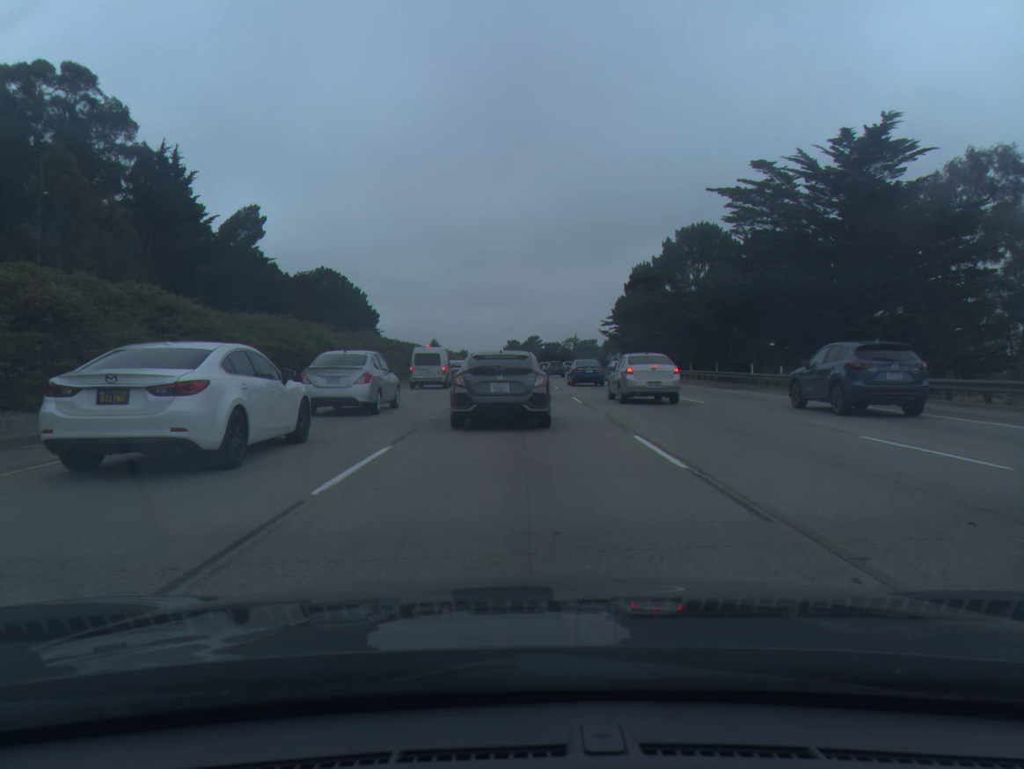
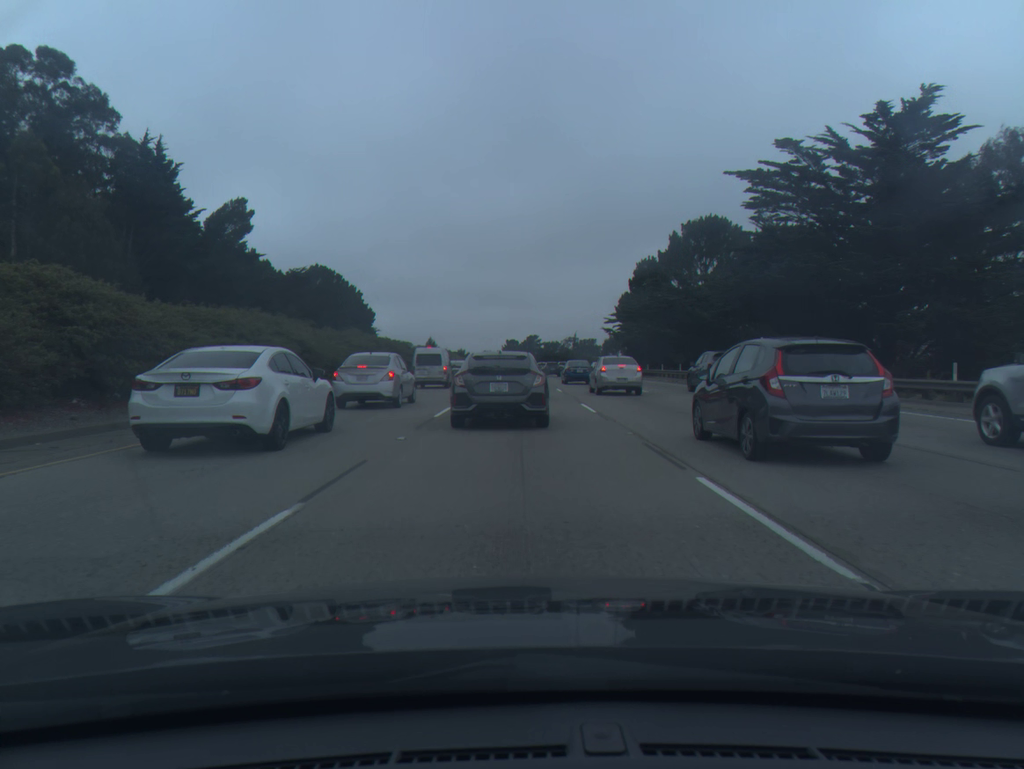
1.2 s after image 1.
(0.0, +4.5) m; 0°
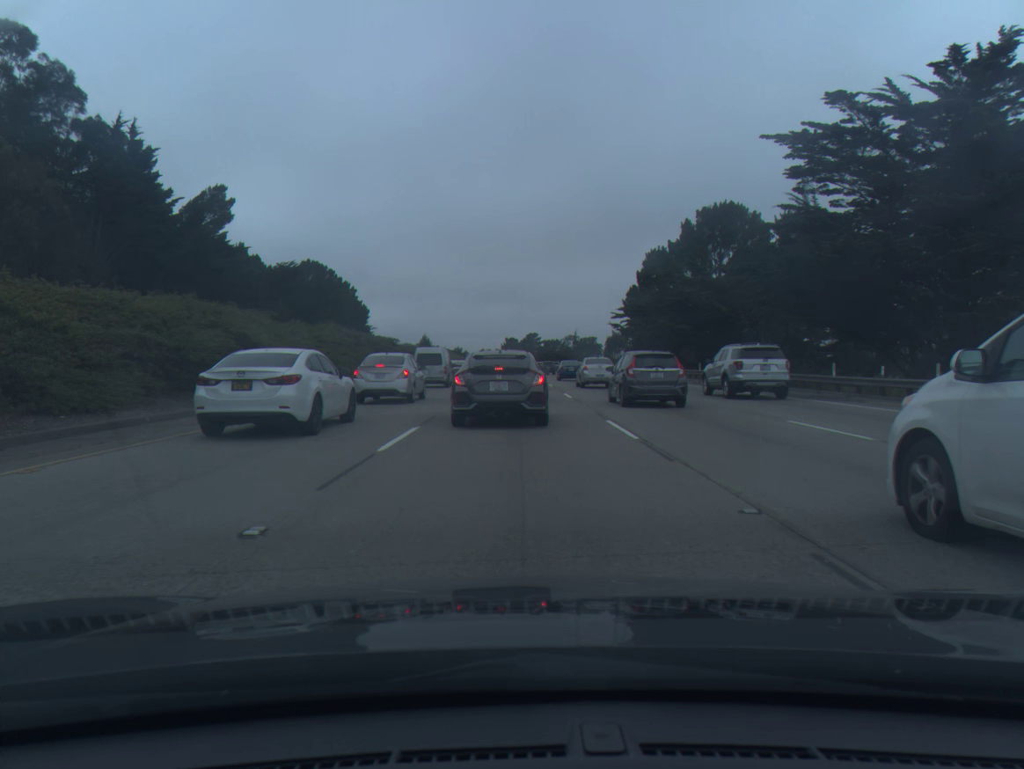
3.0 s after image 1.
(0.0, +6.8) m; 0°
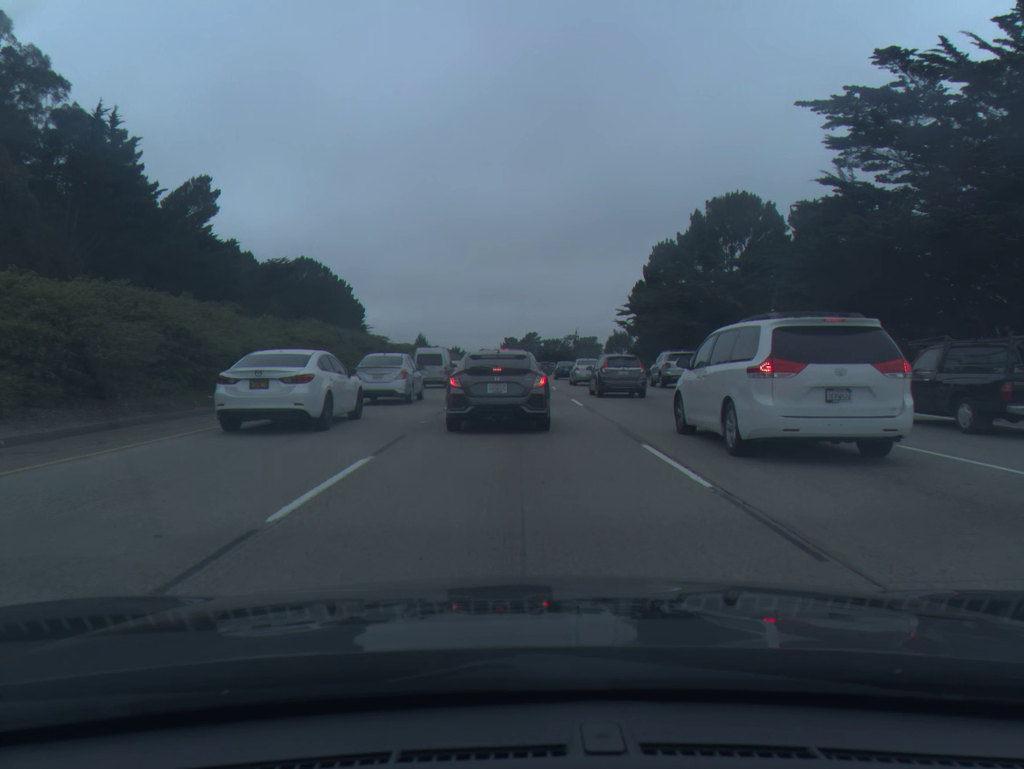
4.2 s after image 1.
(0.0, +4.6) m; 0°
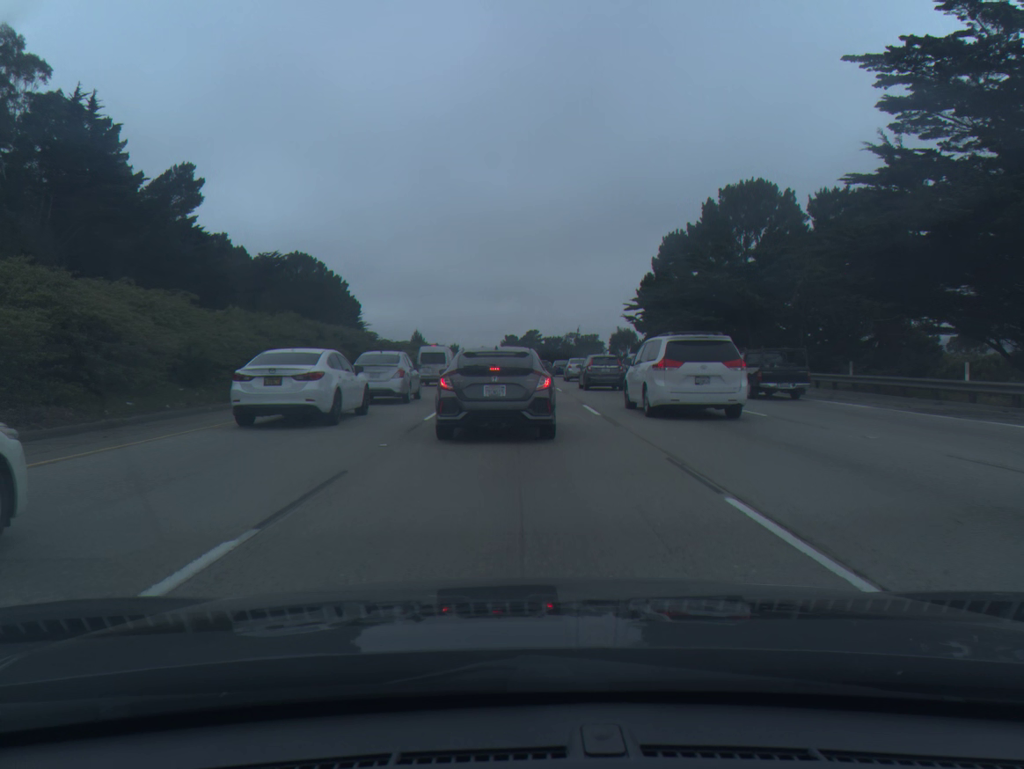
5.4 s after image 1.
(0.0, +4.5) m; 0°
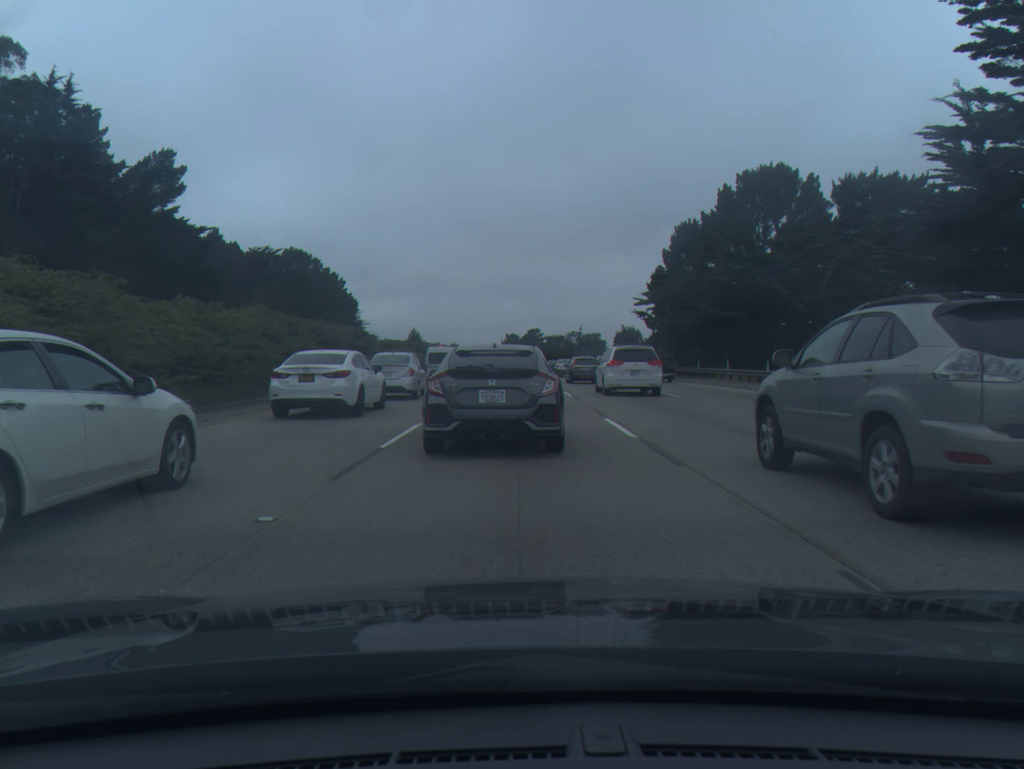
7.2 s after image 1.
(0.0, +5.2) m; 0°
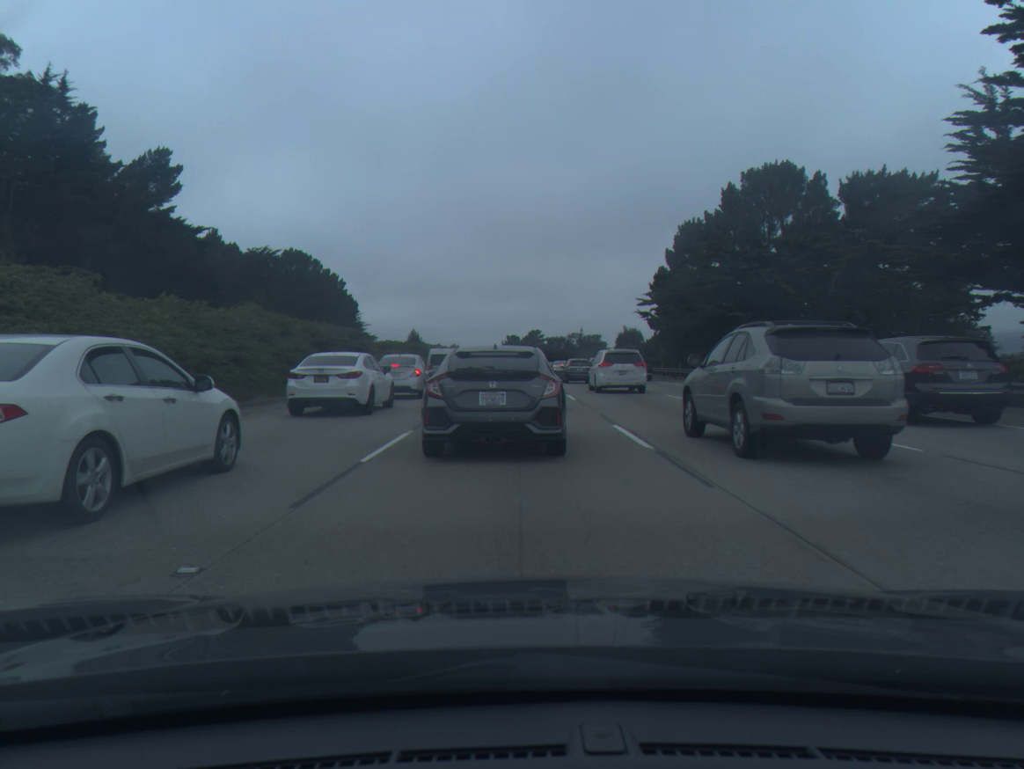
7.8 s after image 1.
(0.0, +1.4) m; -1°
